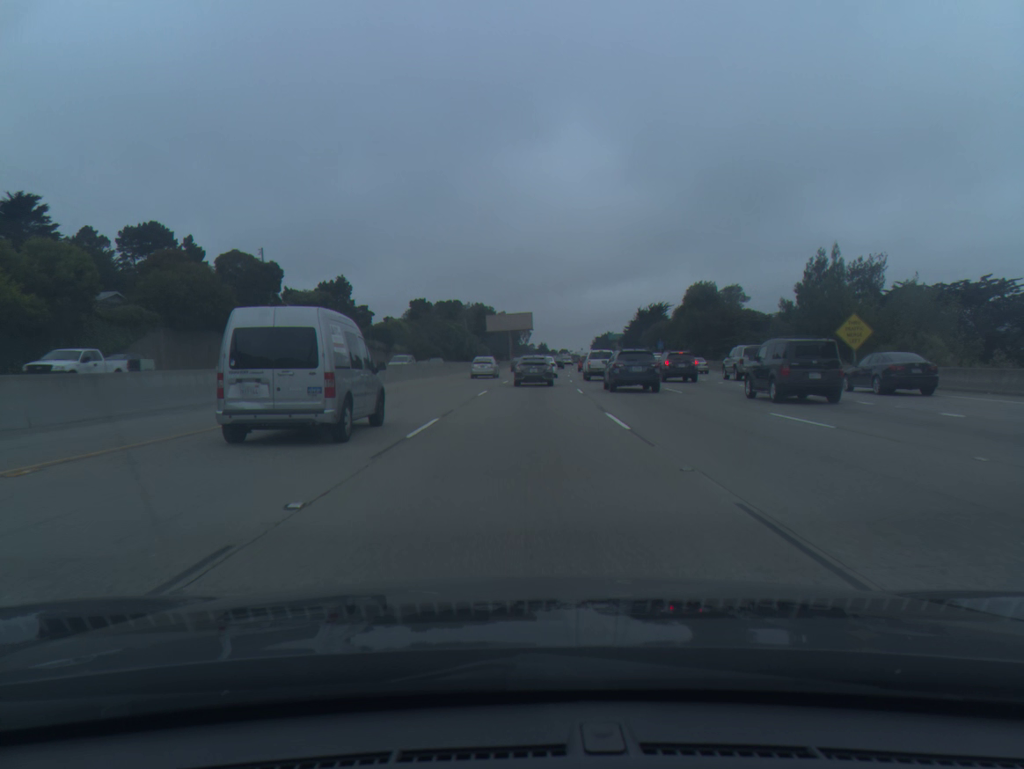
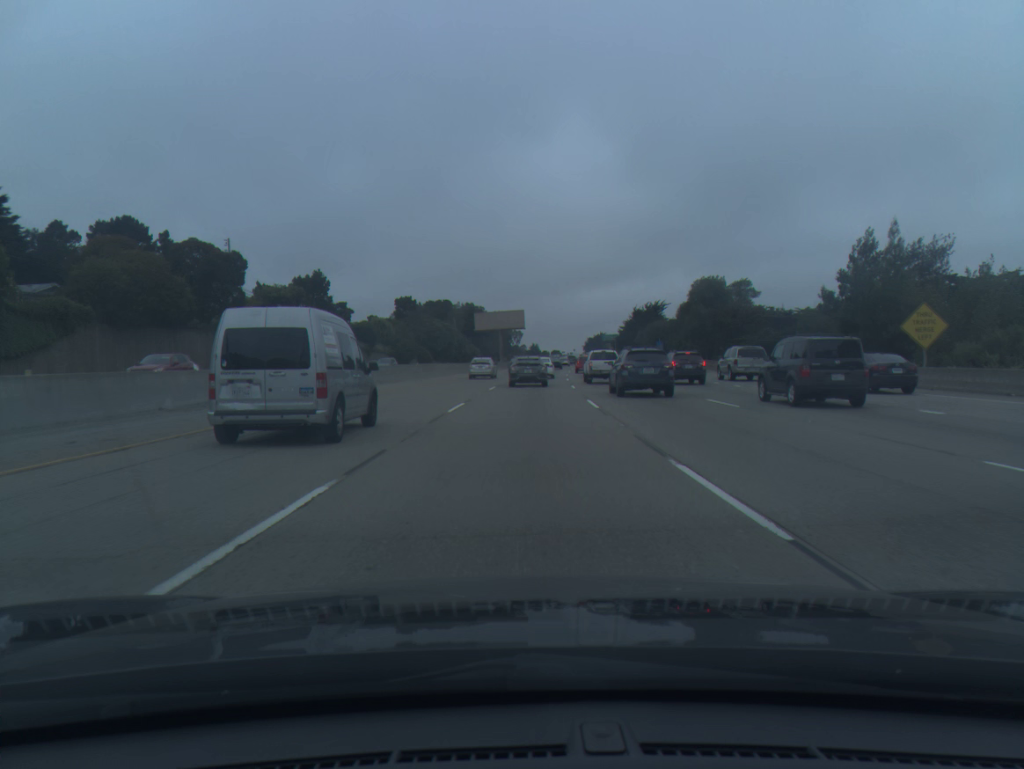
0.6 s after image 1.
(+0.1, +8.6) m; +1°
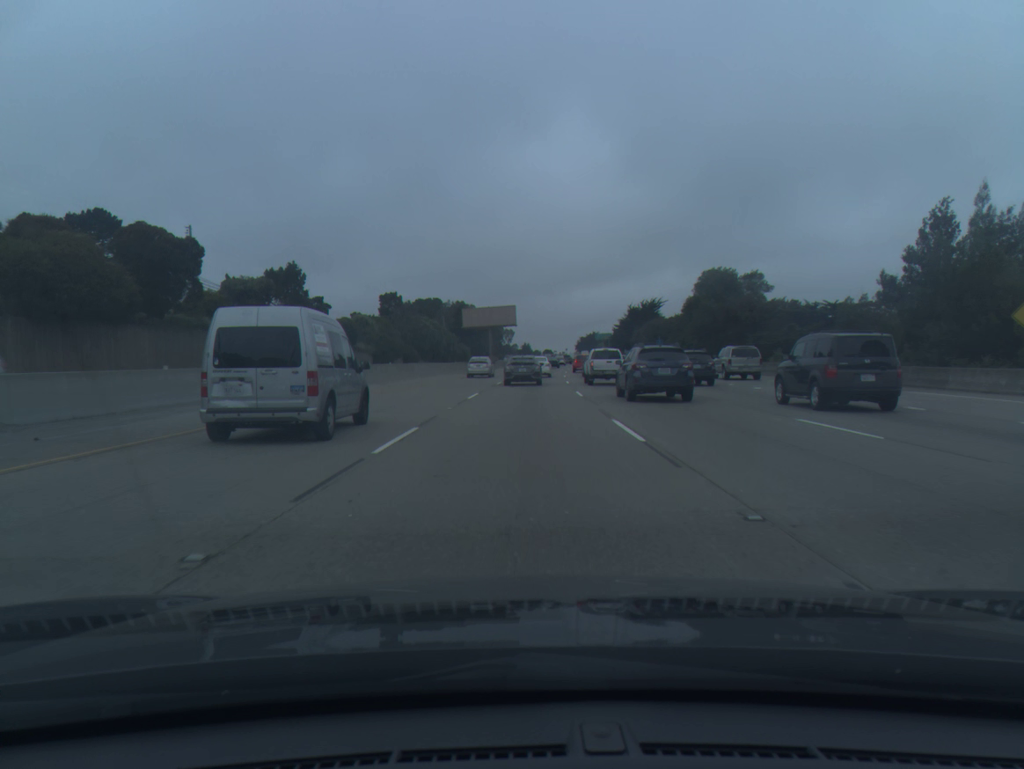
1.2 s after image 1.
(0.0, +8.6) m; 0°
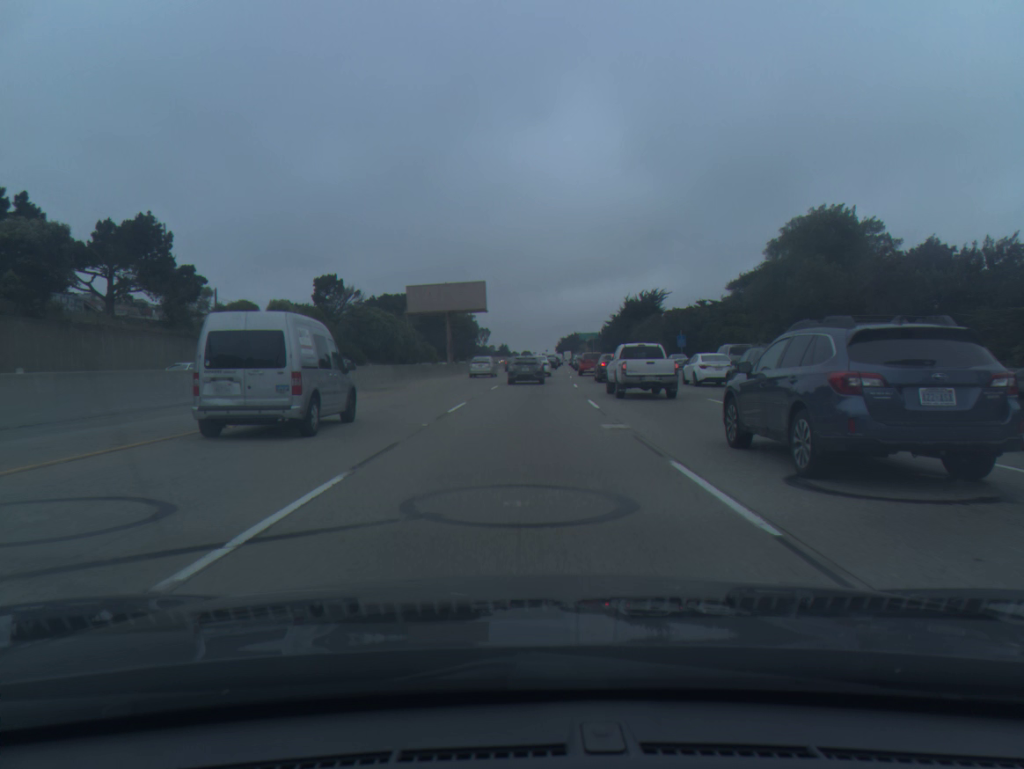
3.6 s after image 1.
(+0.5, +35.1) m; +1°
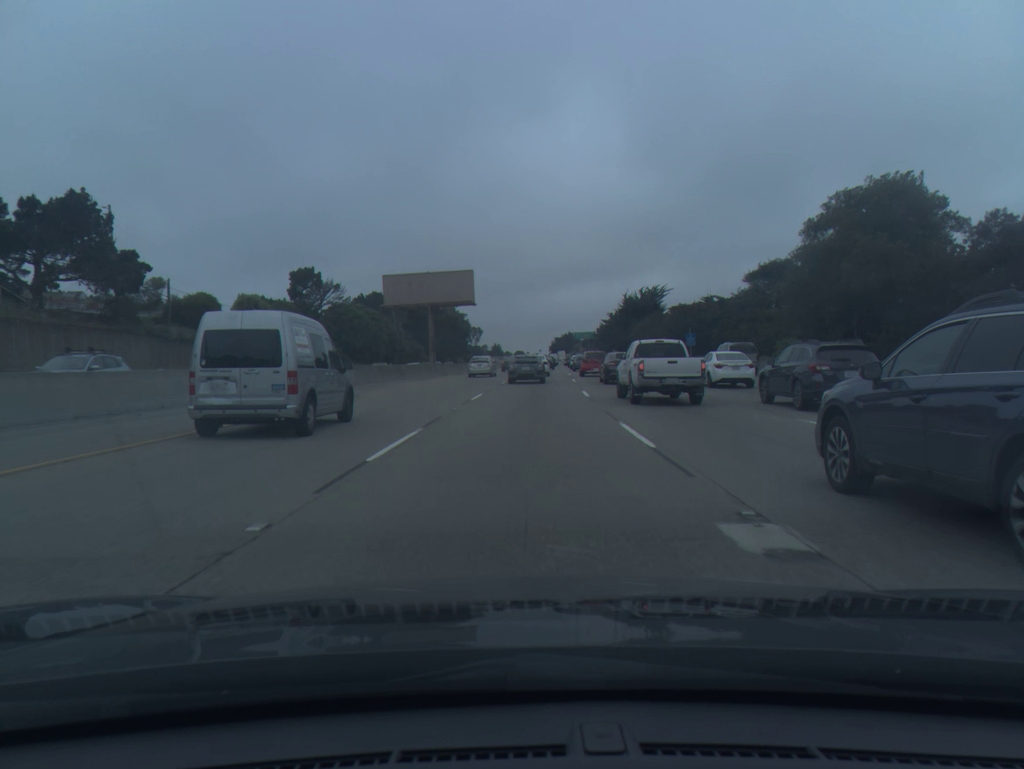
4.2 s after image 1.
(0.0, +9.1) m; +1°
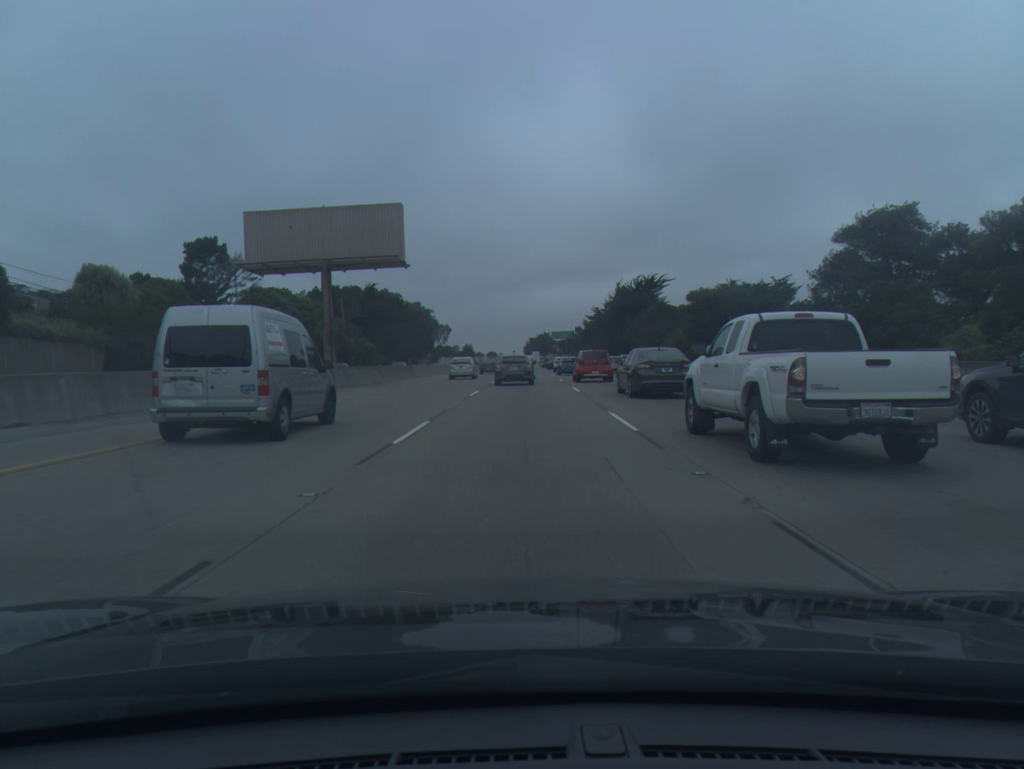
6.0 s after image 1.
(+0.5, +27.4) m; +2°
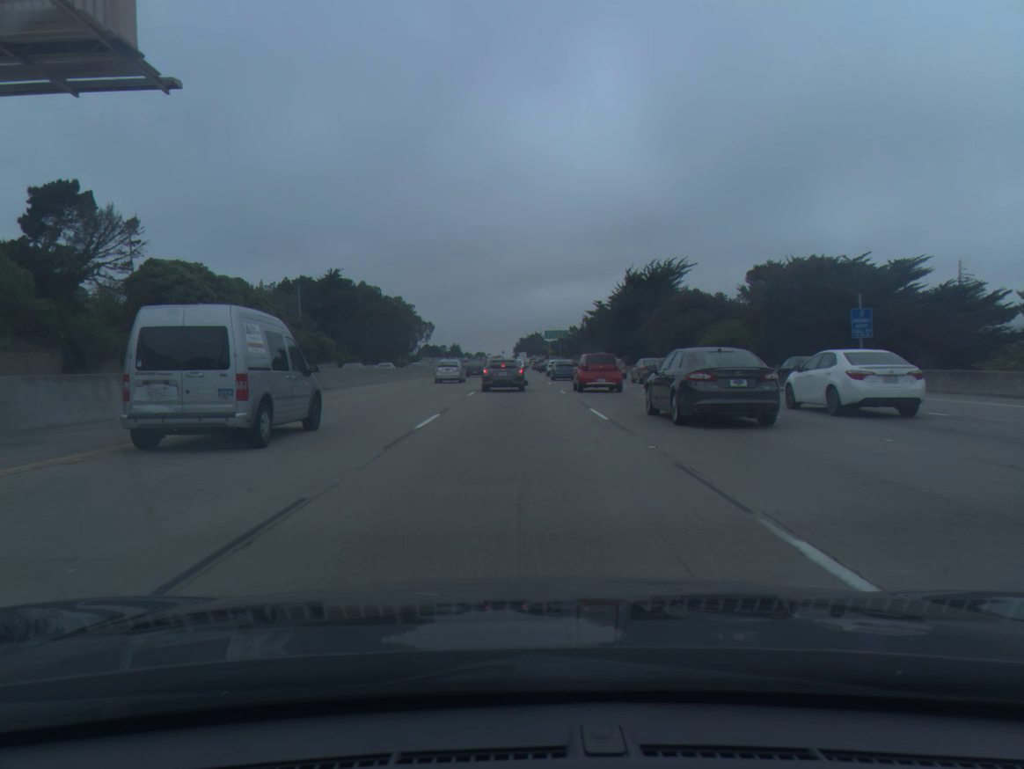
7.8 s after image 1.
(+0.2, +26.2) m; +1°
